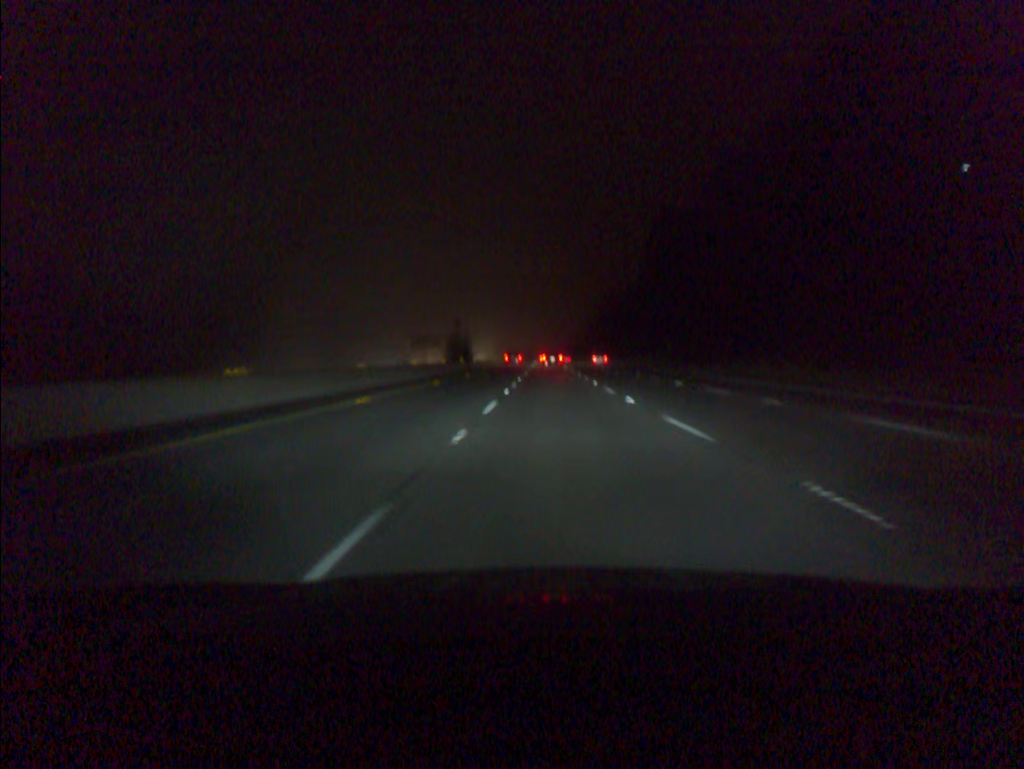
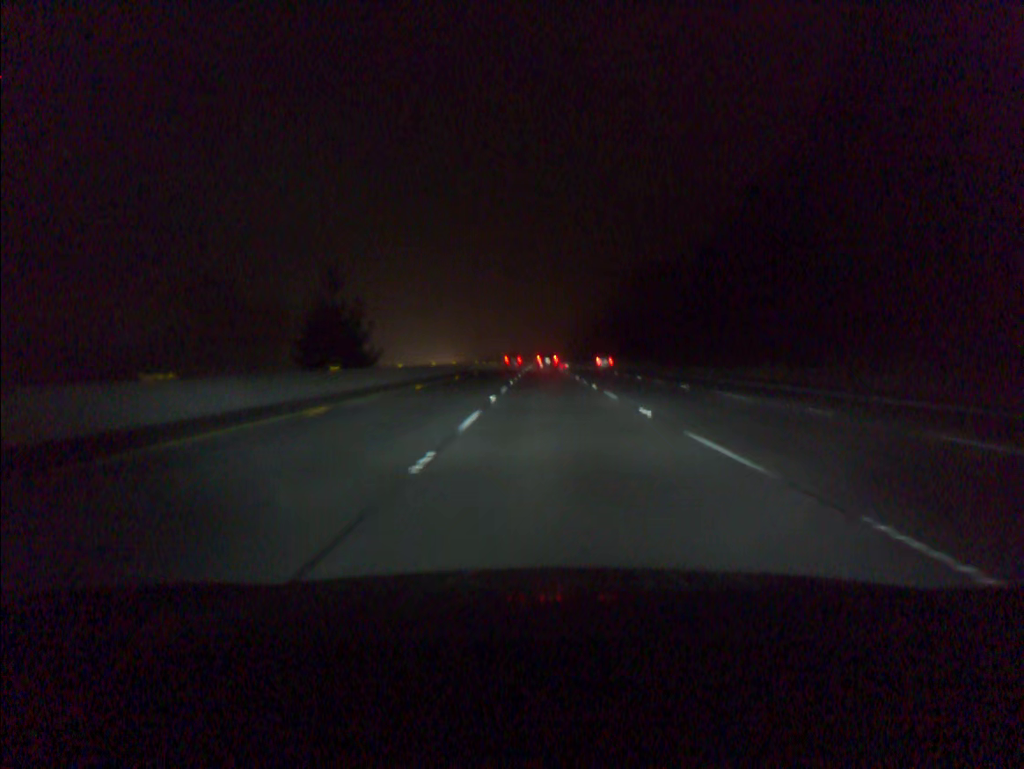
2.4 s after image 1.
(+0.3, +76.5) m; 0°
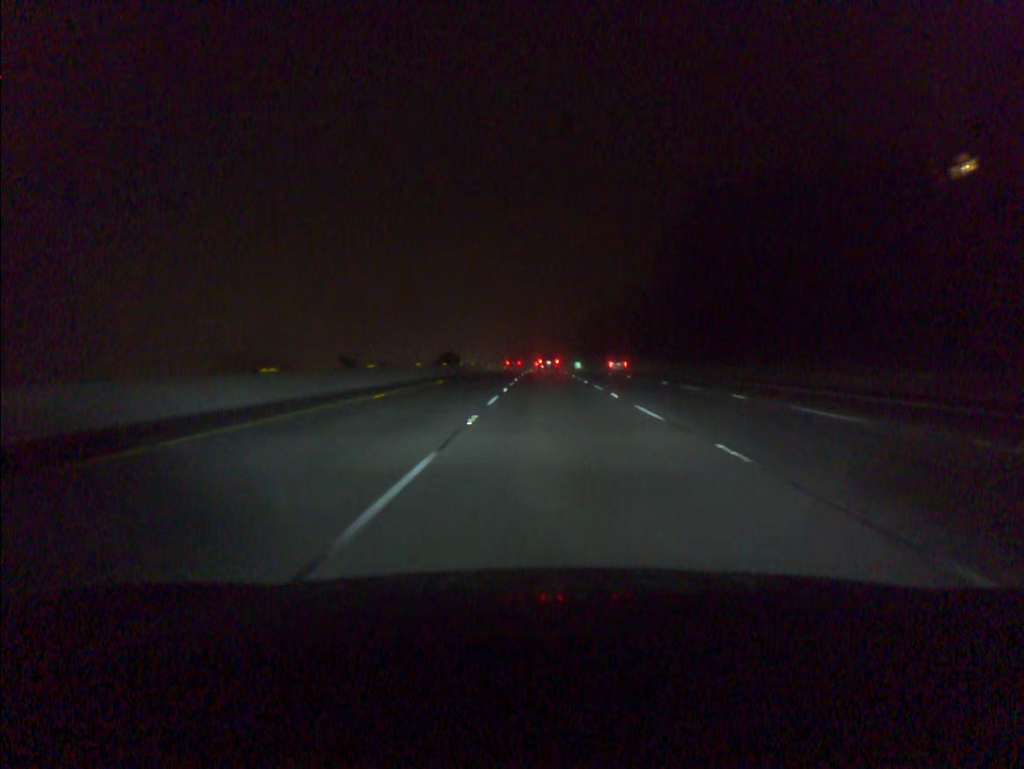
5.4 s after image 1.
(-0.2, +95.7) m; 0°
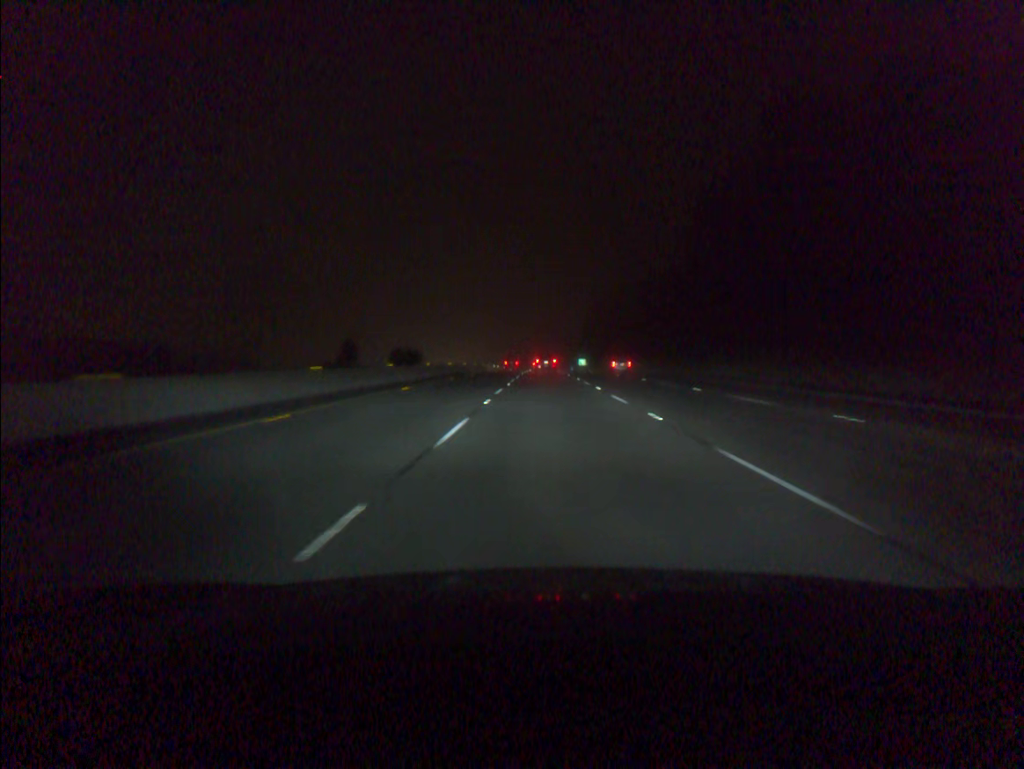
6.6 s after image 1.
(0.0, +38.3) m; 0°
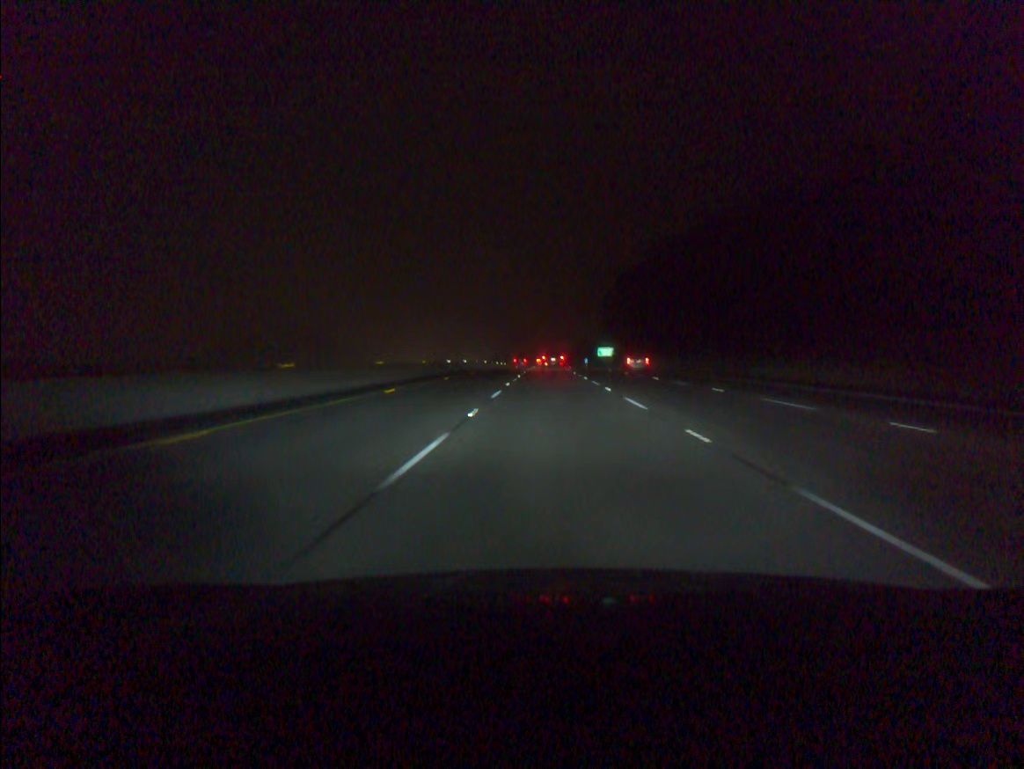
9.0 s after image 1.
(-0.1, +76.5) m; 0°
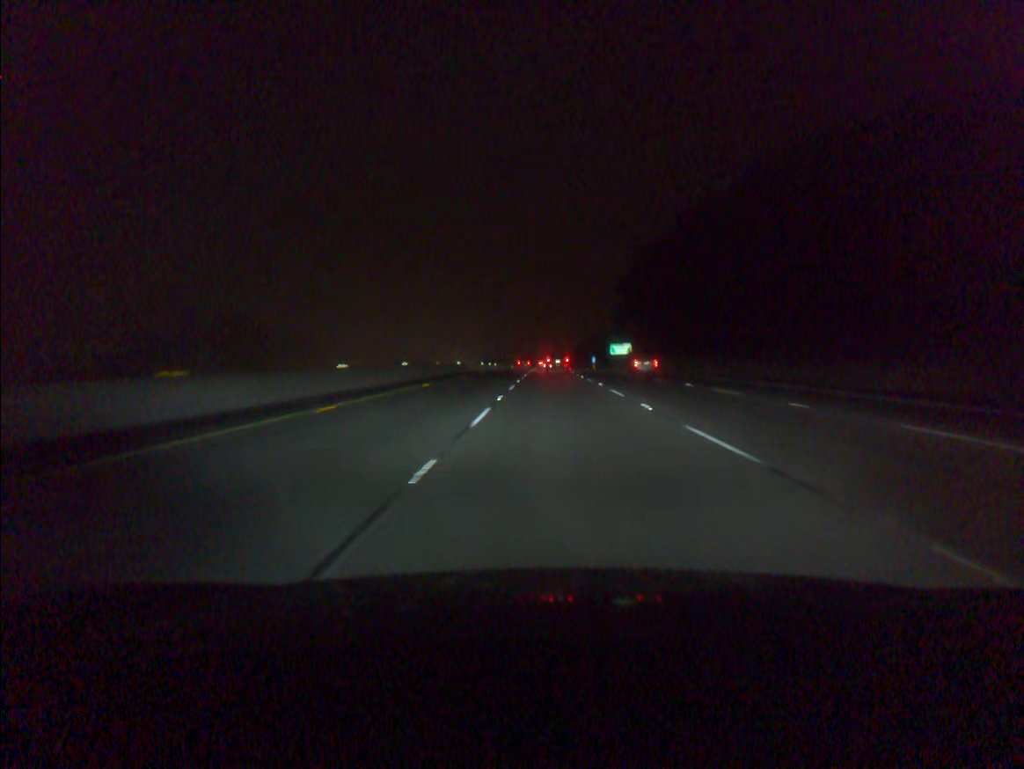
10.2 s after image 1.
(0.0, +37.5) m; 0°
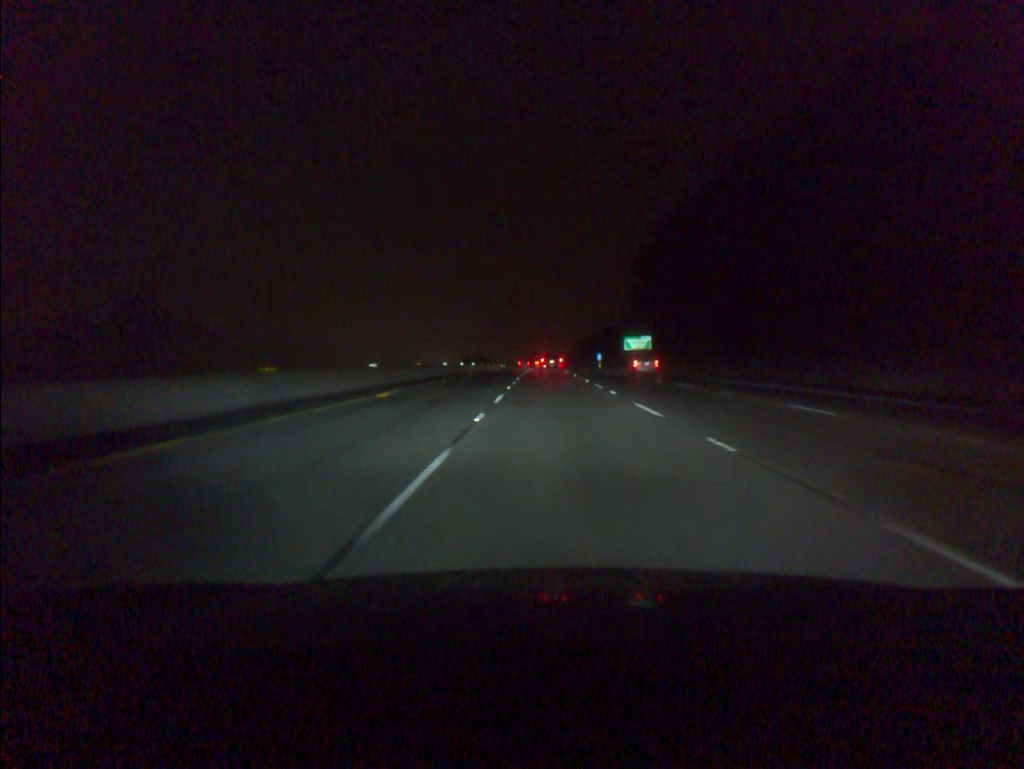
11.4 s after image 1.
(+0.1, +37.3) m; 0°
